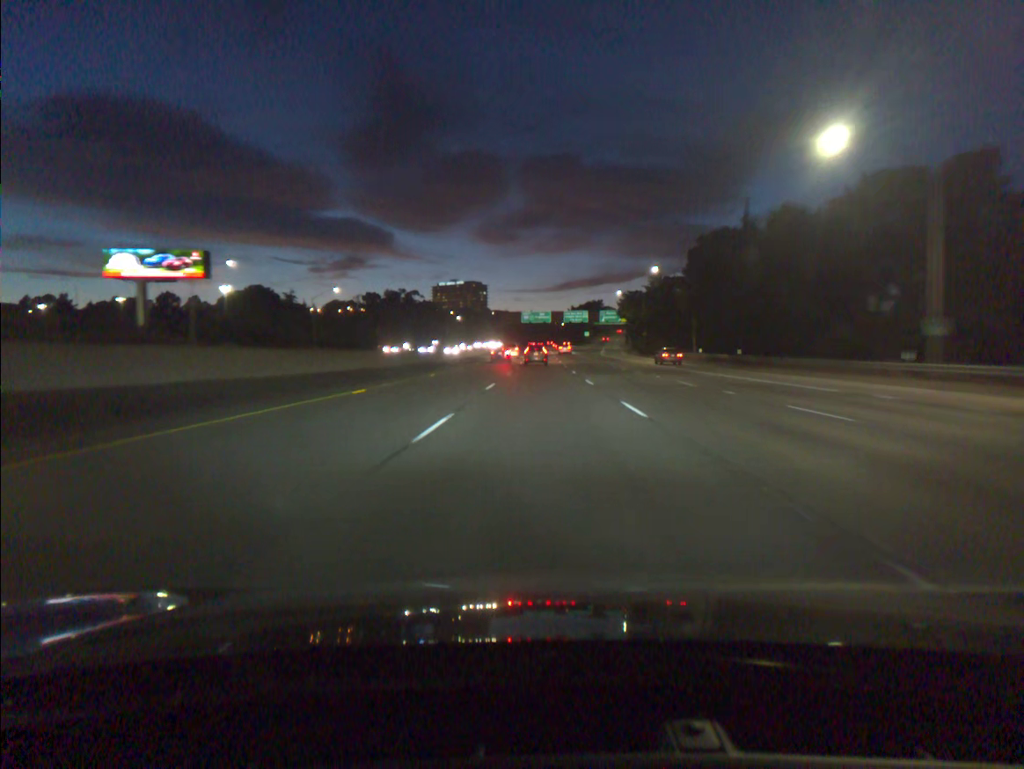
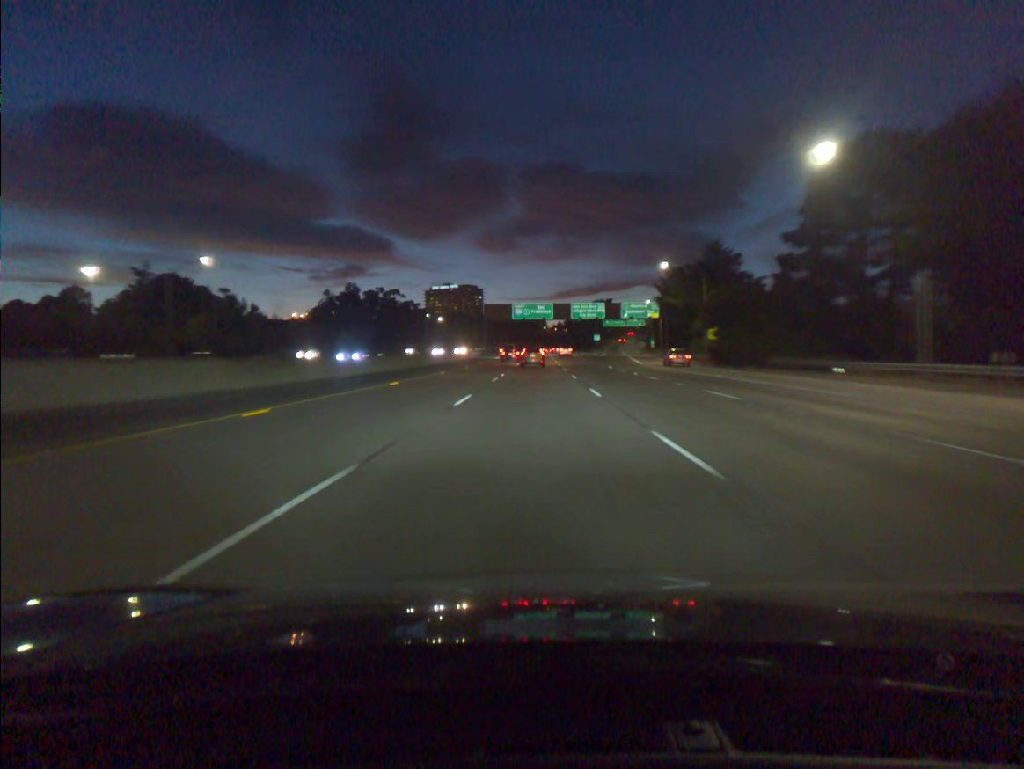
(+0.1, +51.1) m; 0°
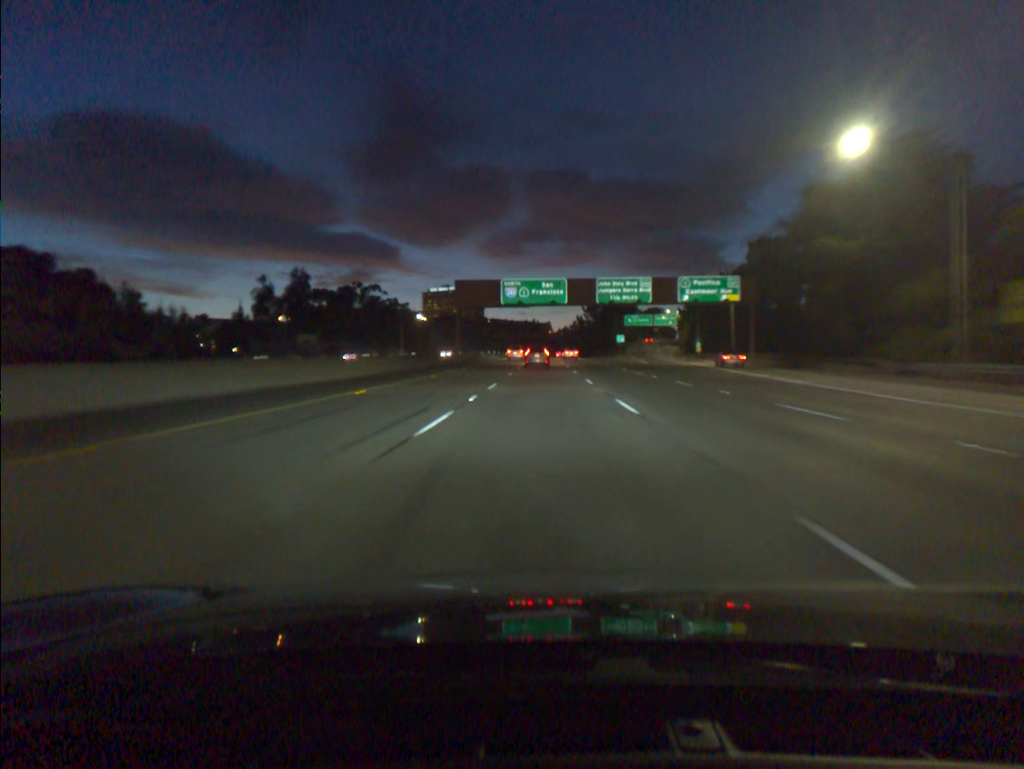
(-0.2, +50.4) m; 0°
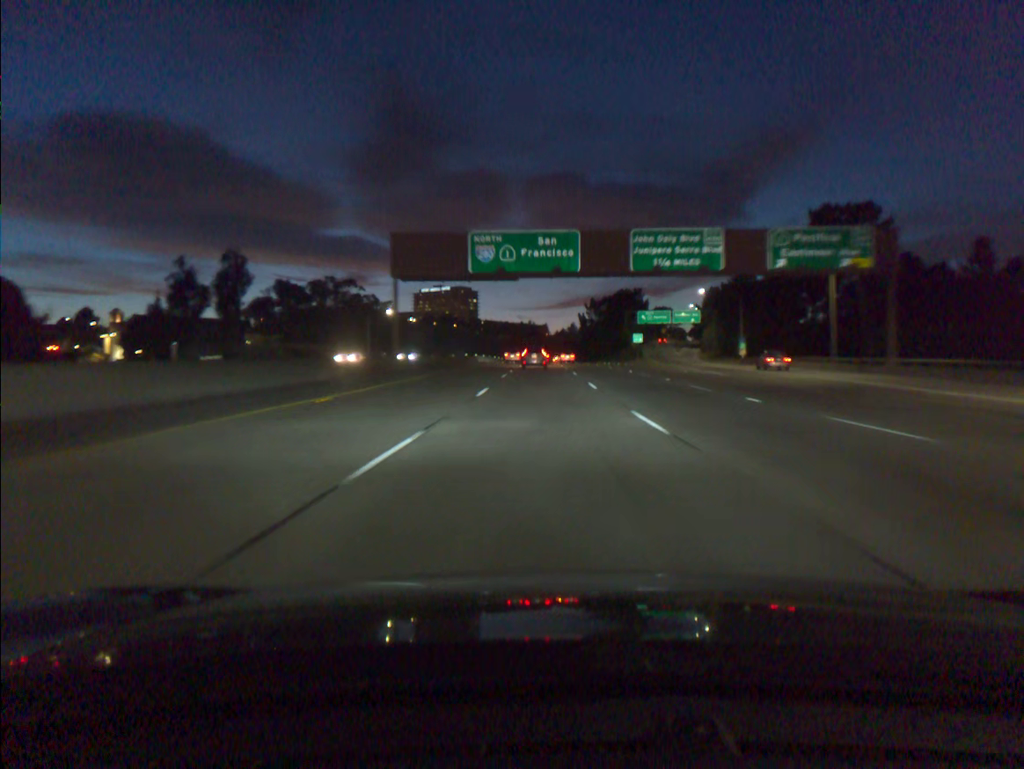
(+0.1, +33.1) m; 0°
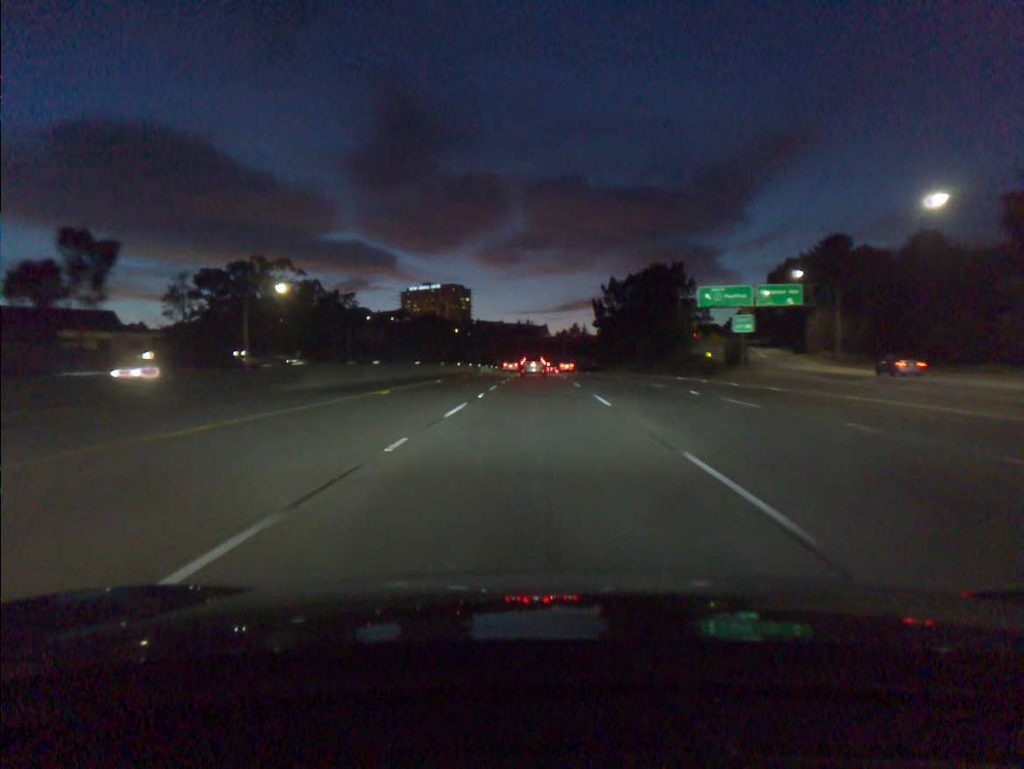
(+0.1, +65.0) m; 0°
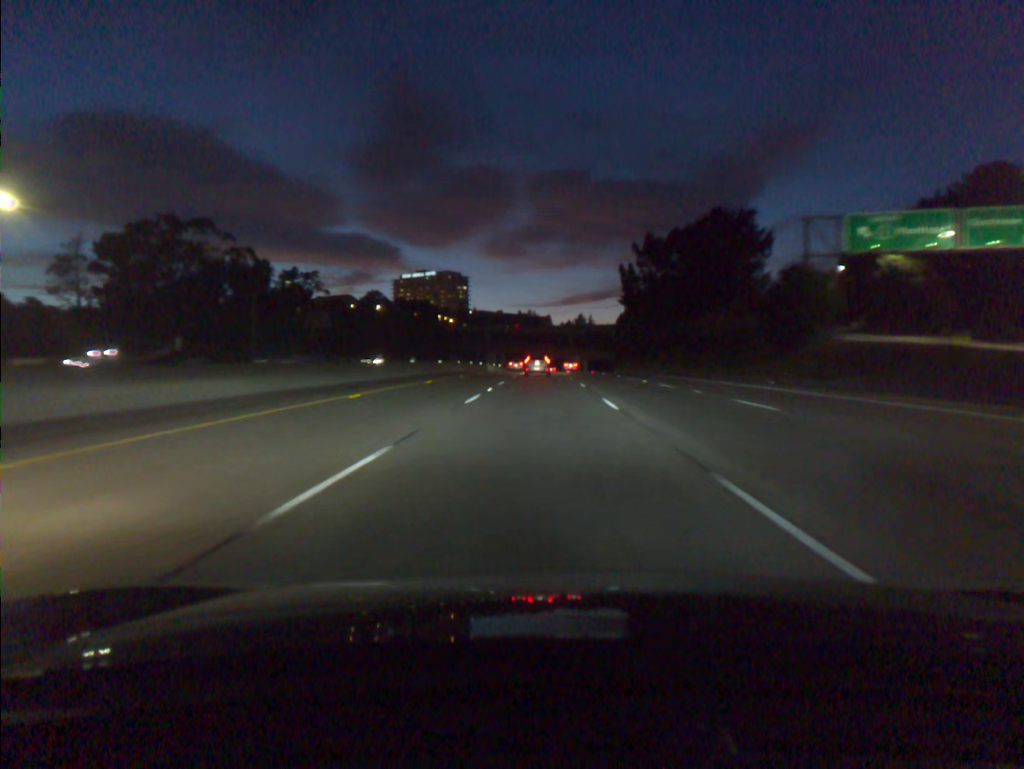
(-0.1, +48.0) m; 0°
